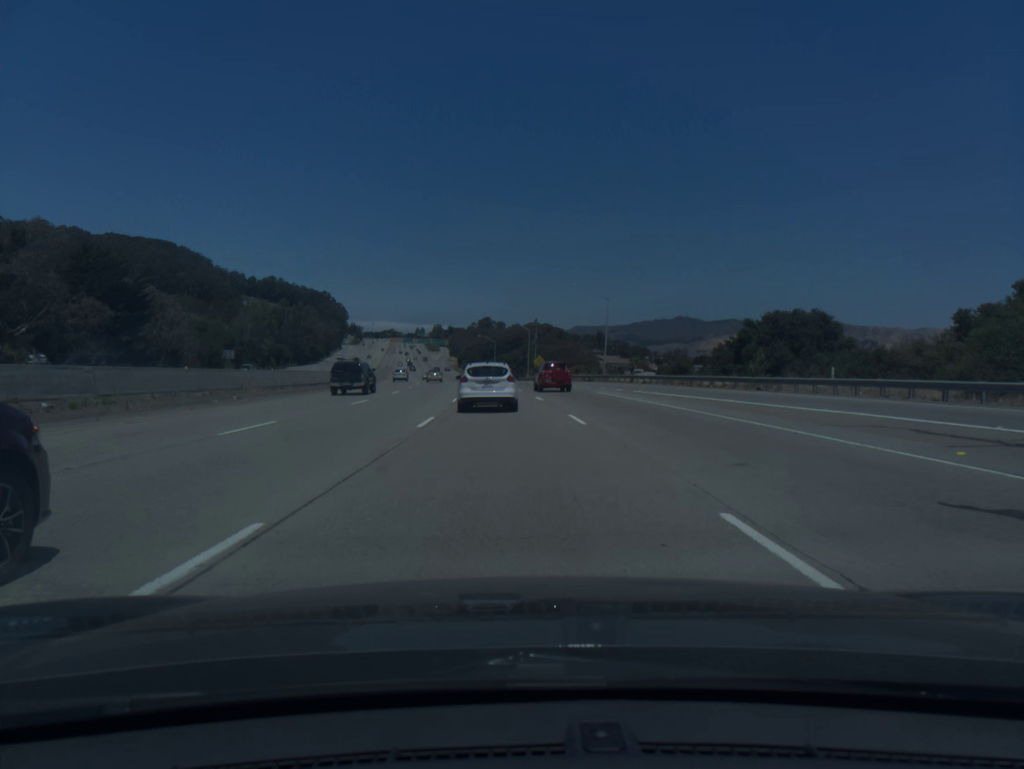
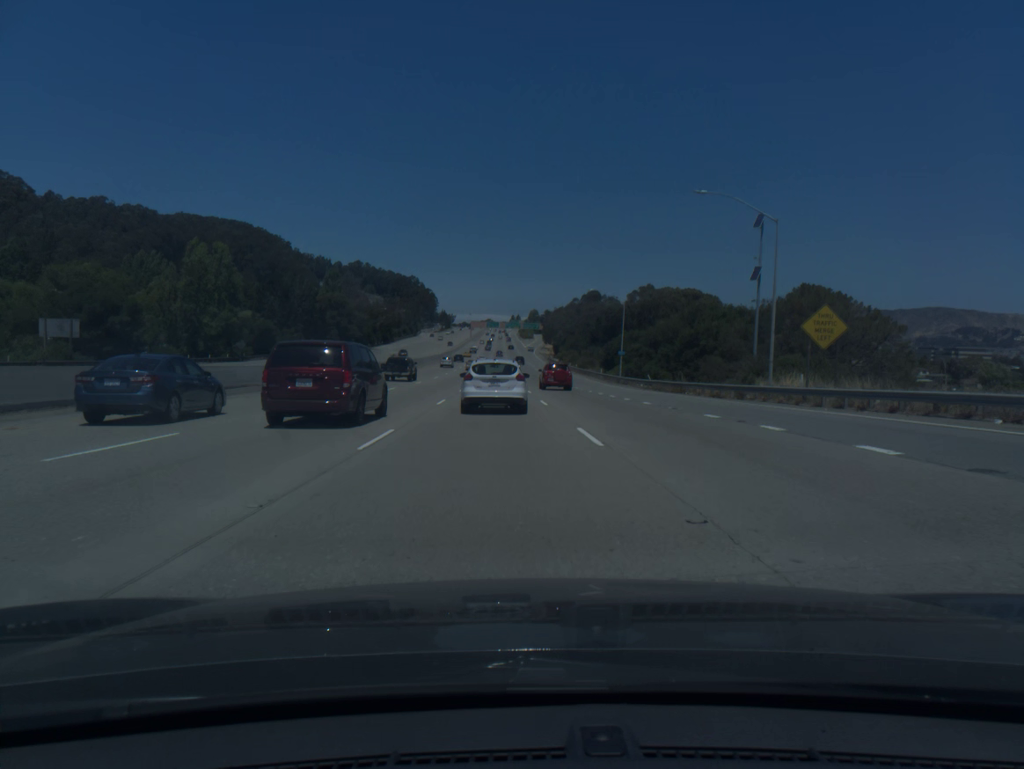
(-5.7, +92.8) m; -7°
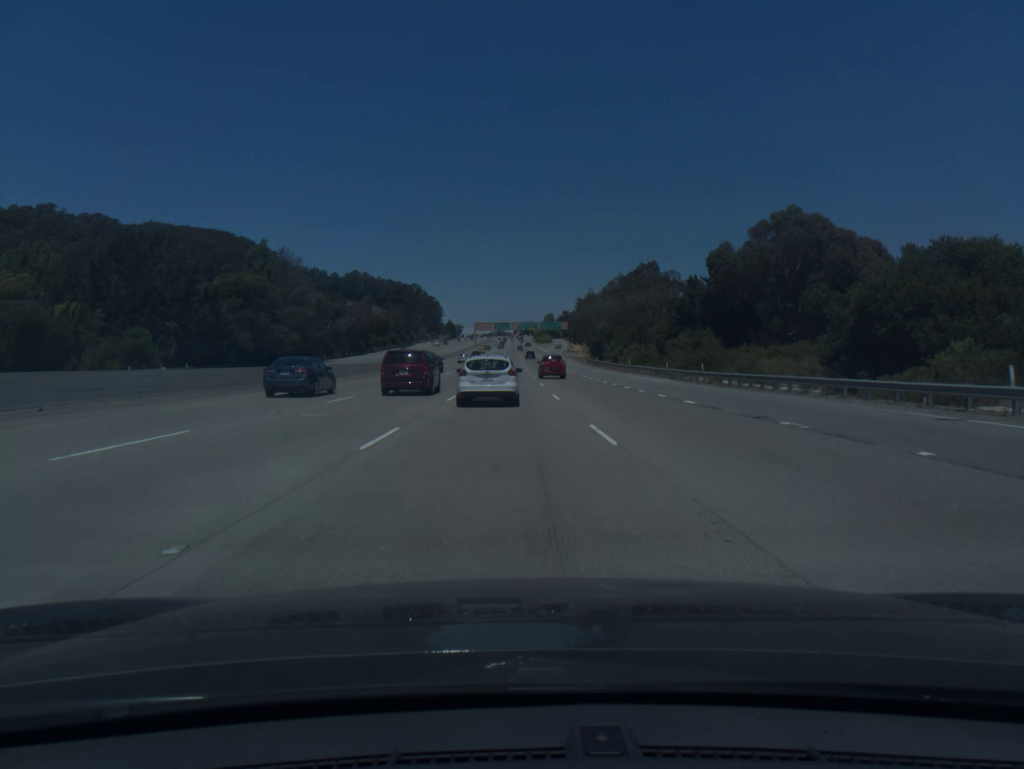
(-1.8, +73.3) m; -1°
